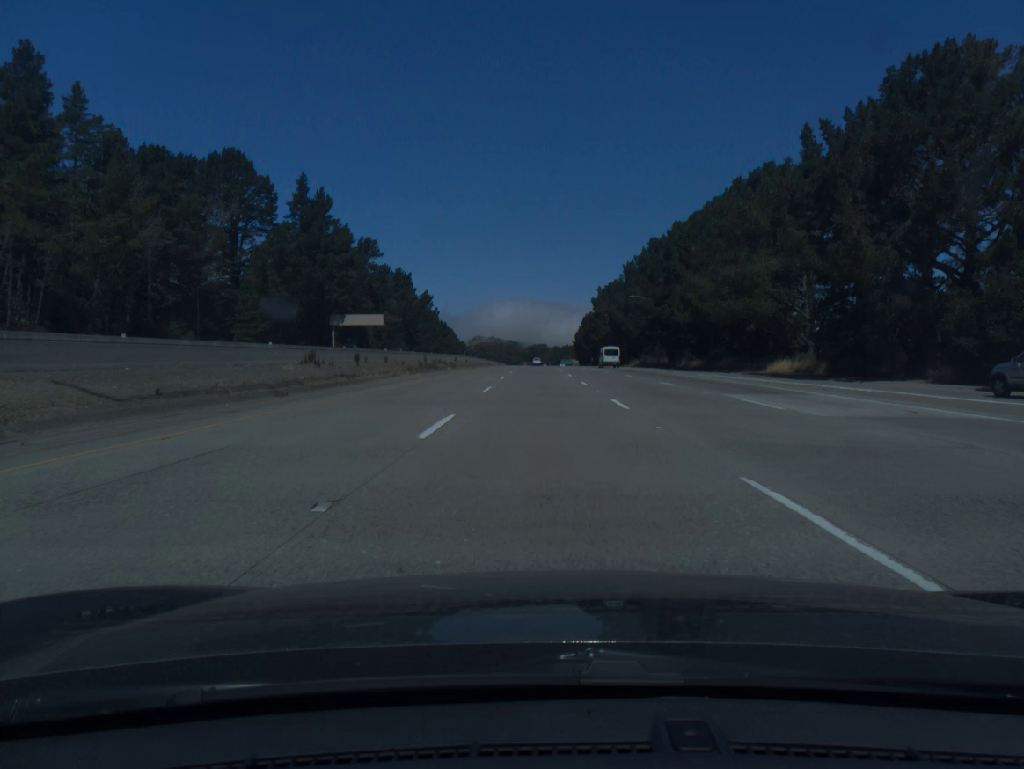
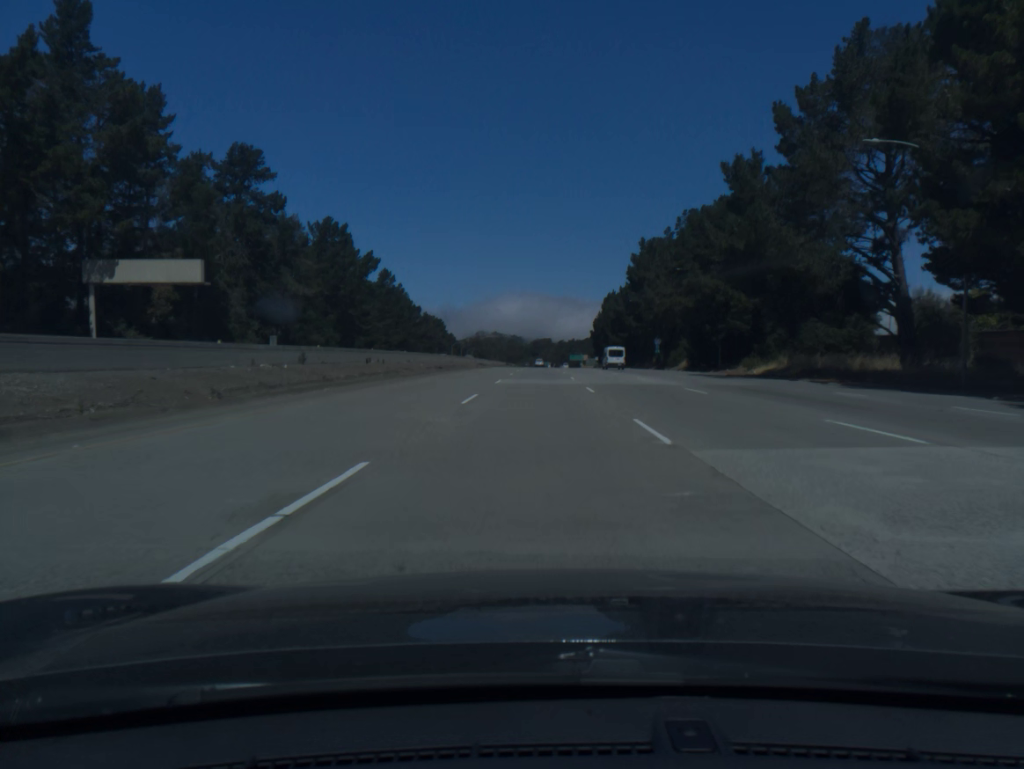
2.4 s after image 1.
(0.0, +80.1) m; 0°
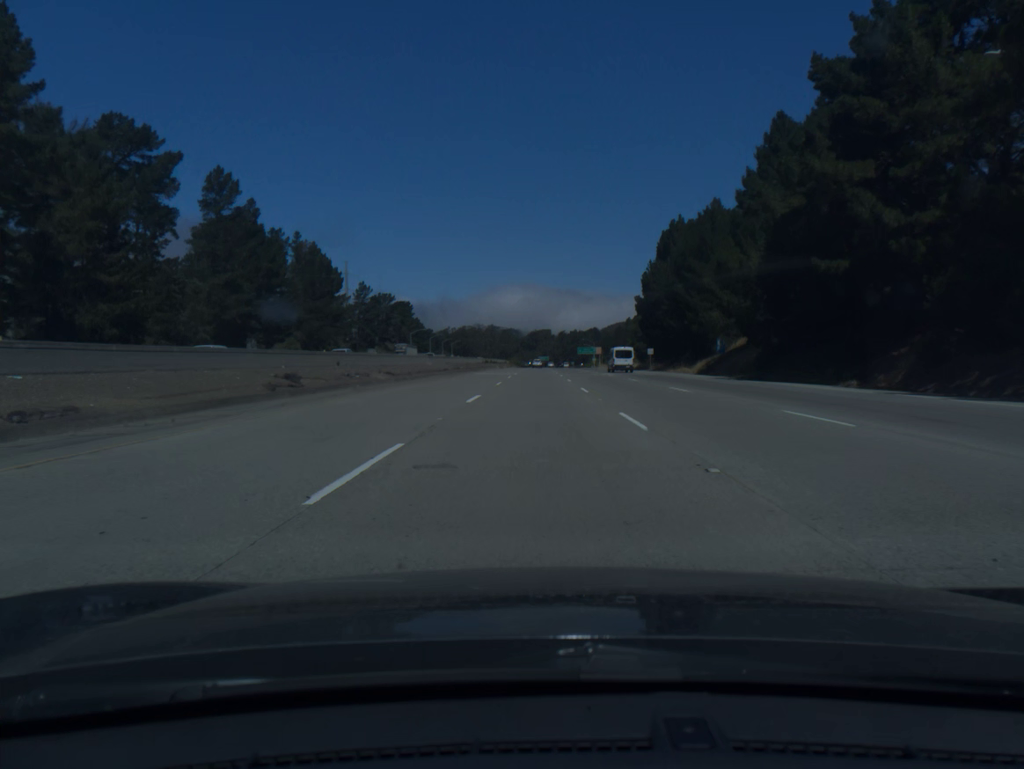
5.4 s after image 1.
(+0.3, +100.3) m; 0°
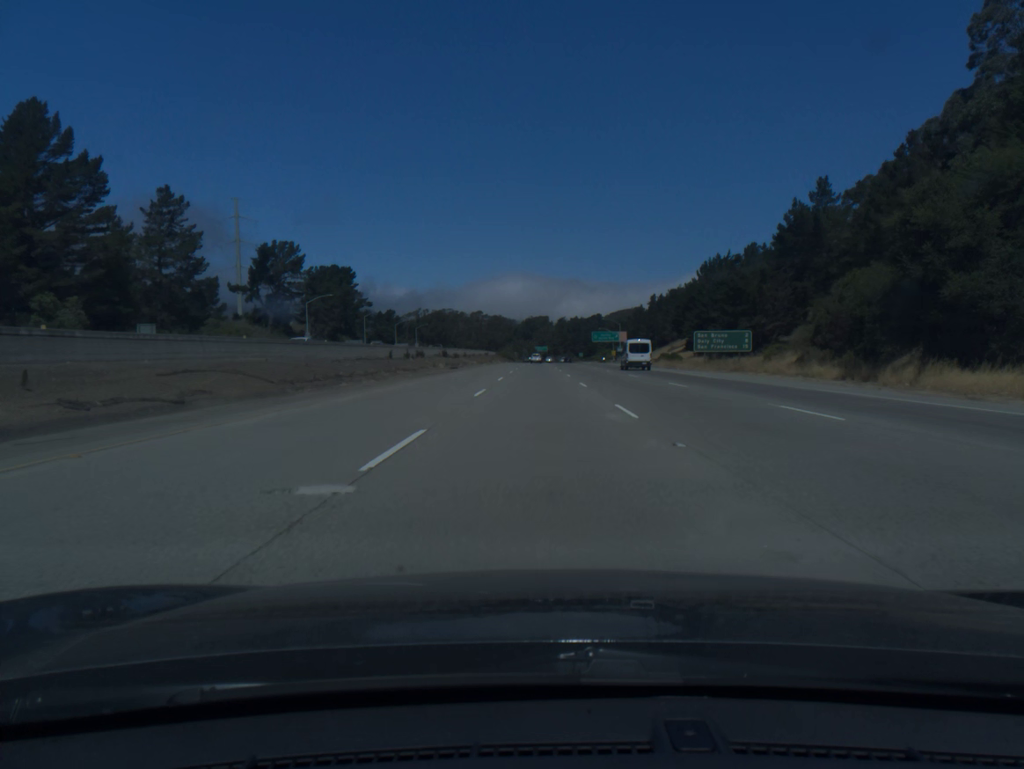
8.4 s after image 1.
(-0.1, +100.6) m; 0°
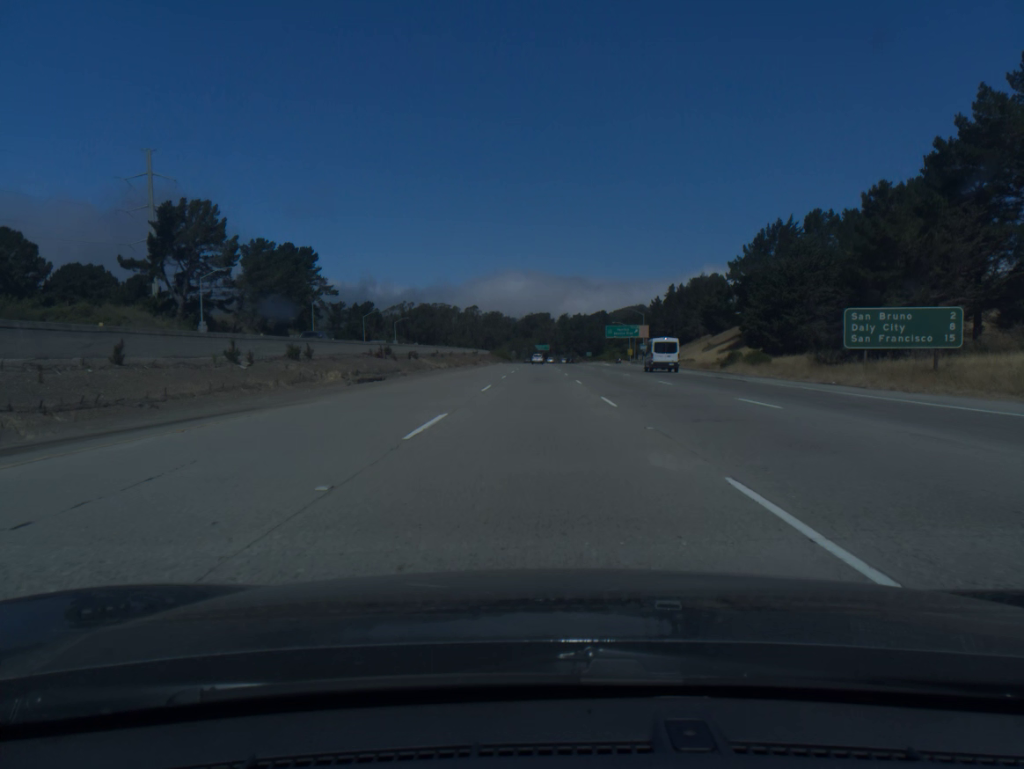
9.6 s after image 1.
(0.0, +40.3) m; 0°
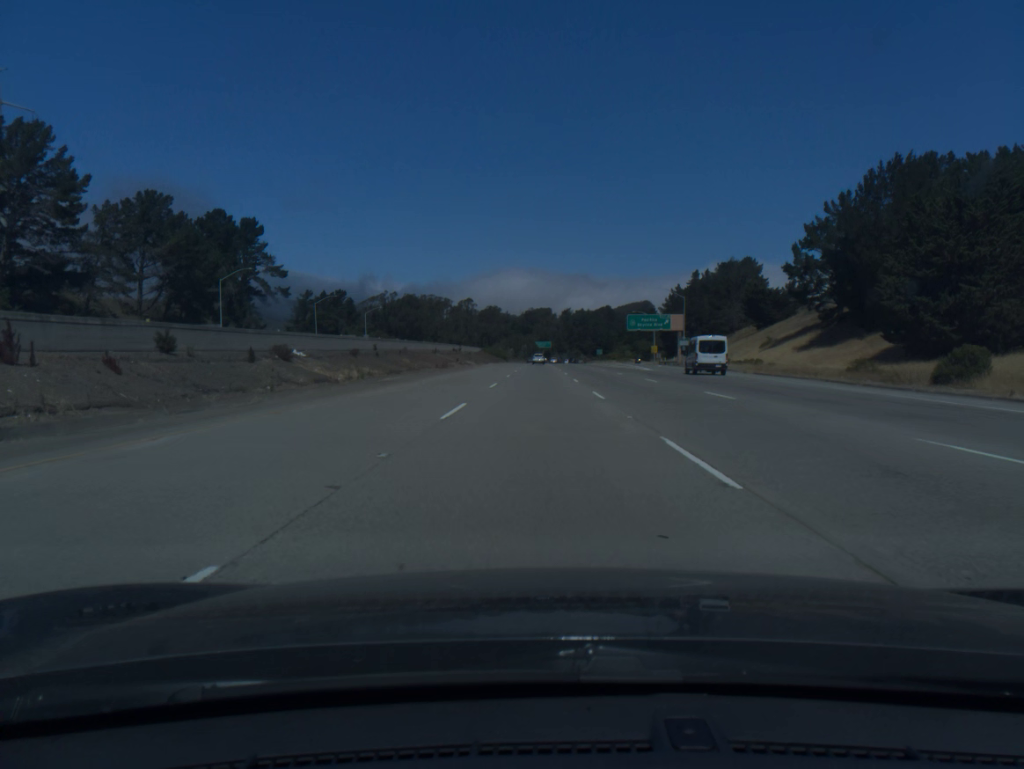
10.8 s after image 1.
(0.0, +40.3) m; 0°
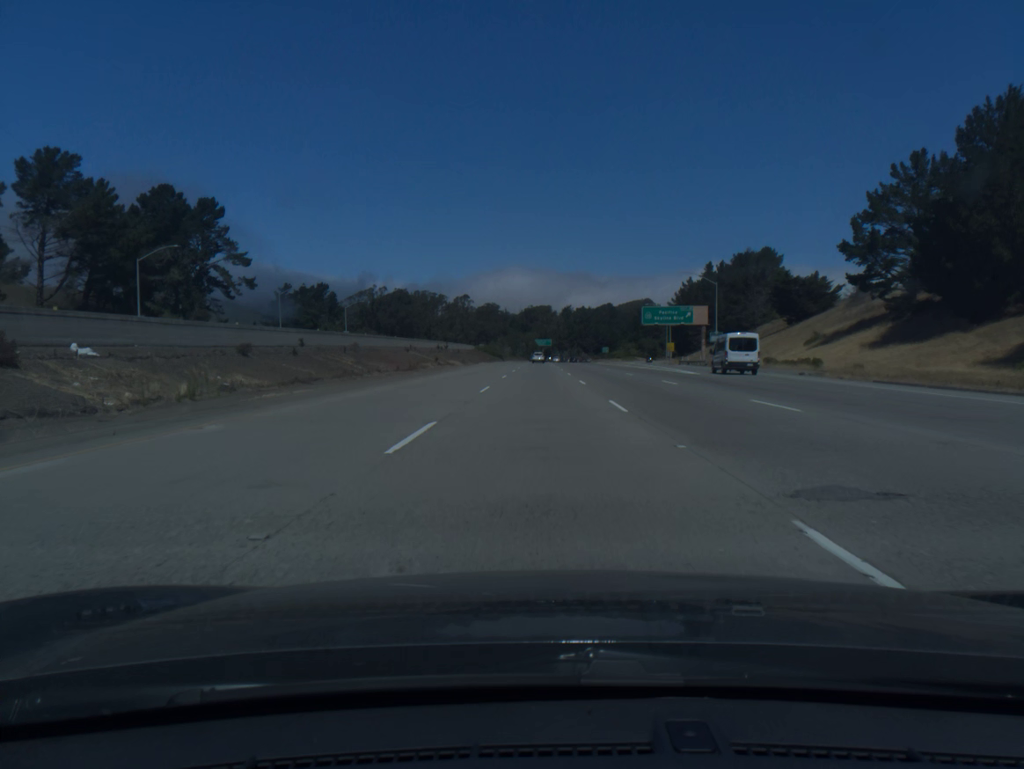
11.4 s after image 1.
(0.0, +20.2) m; 0°
